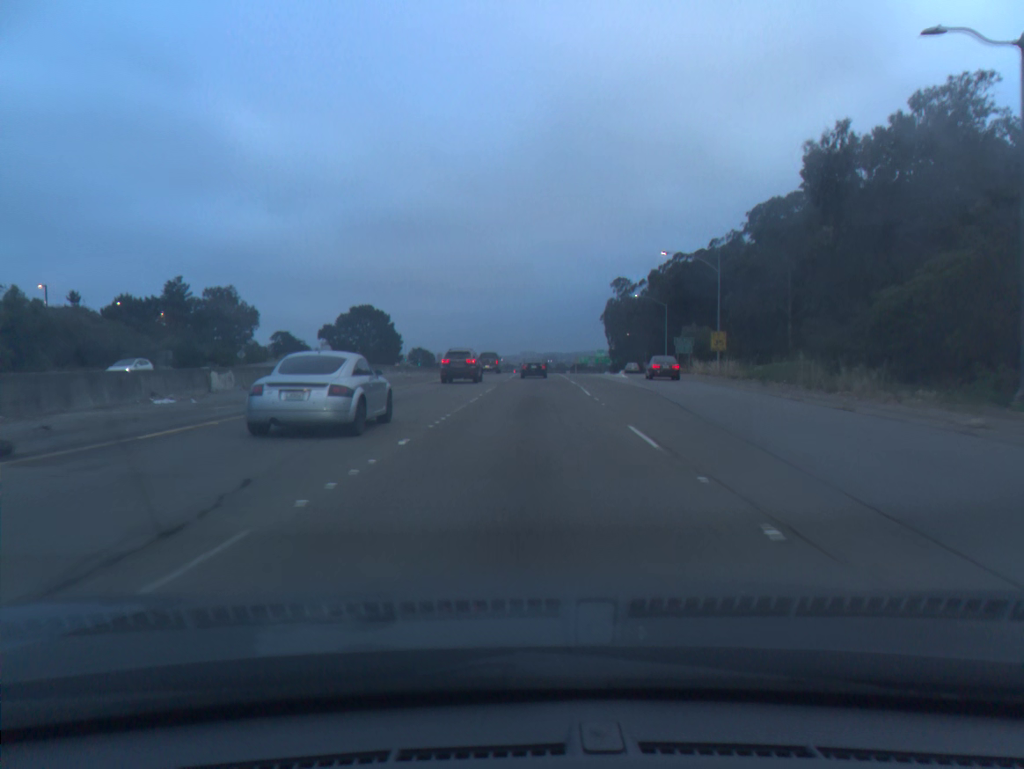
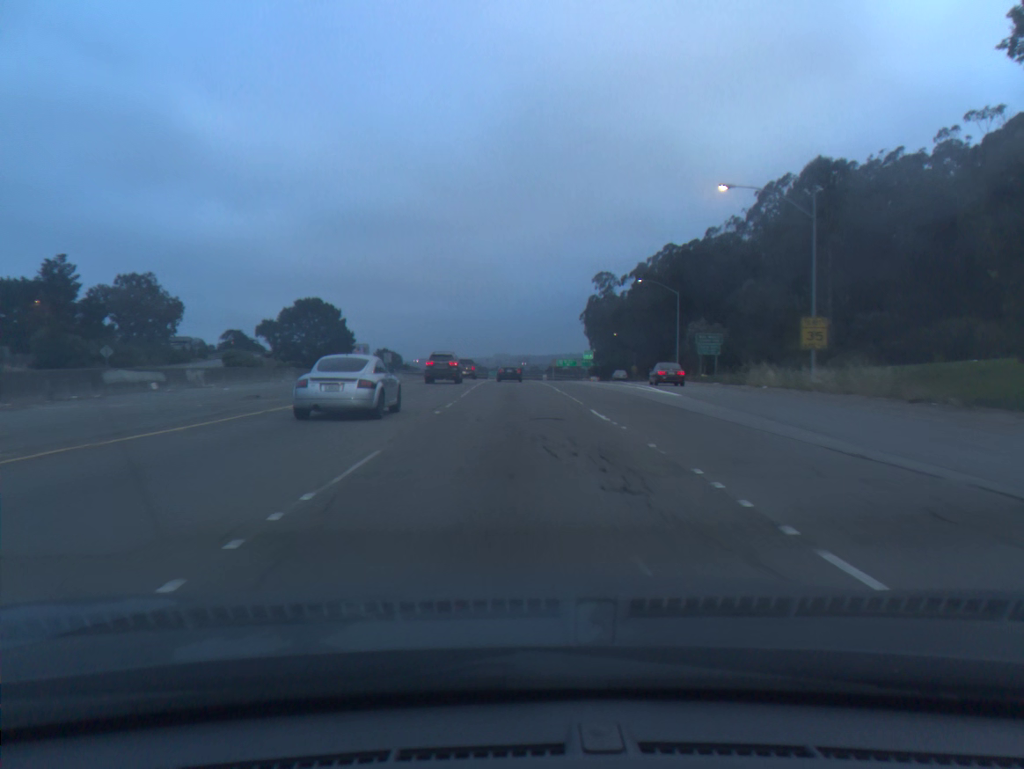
(+0.5, +25.0) m; +2°
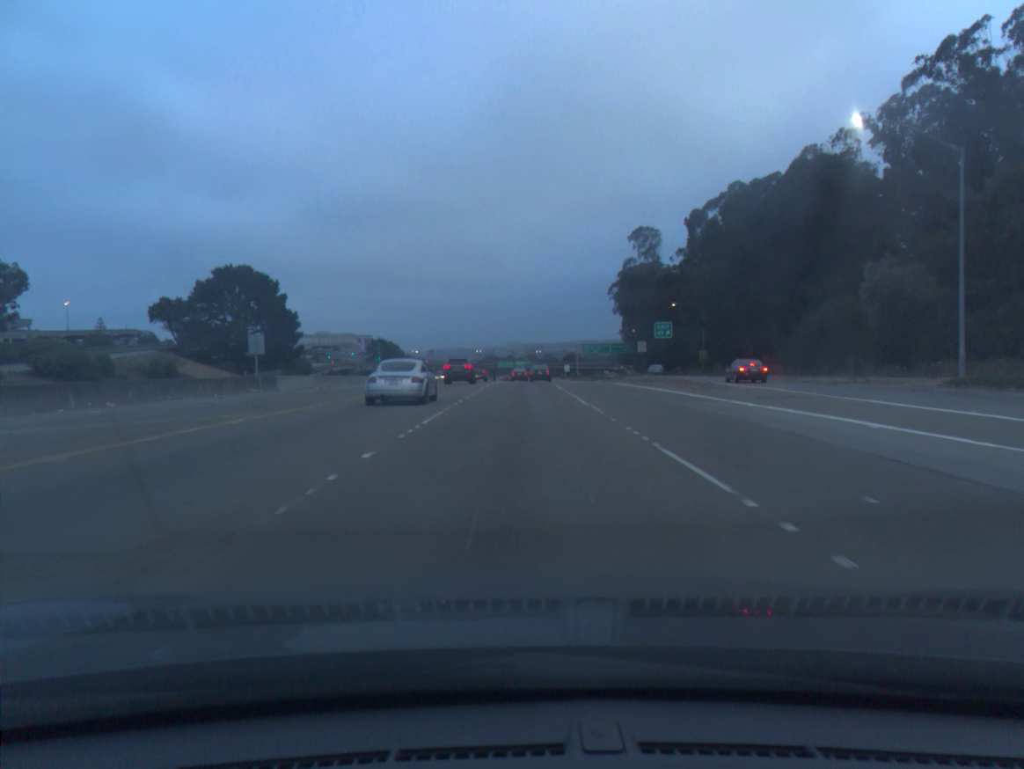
(-0.2, +52.0) m; -1°
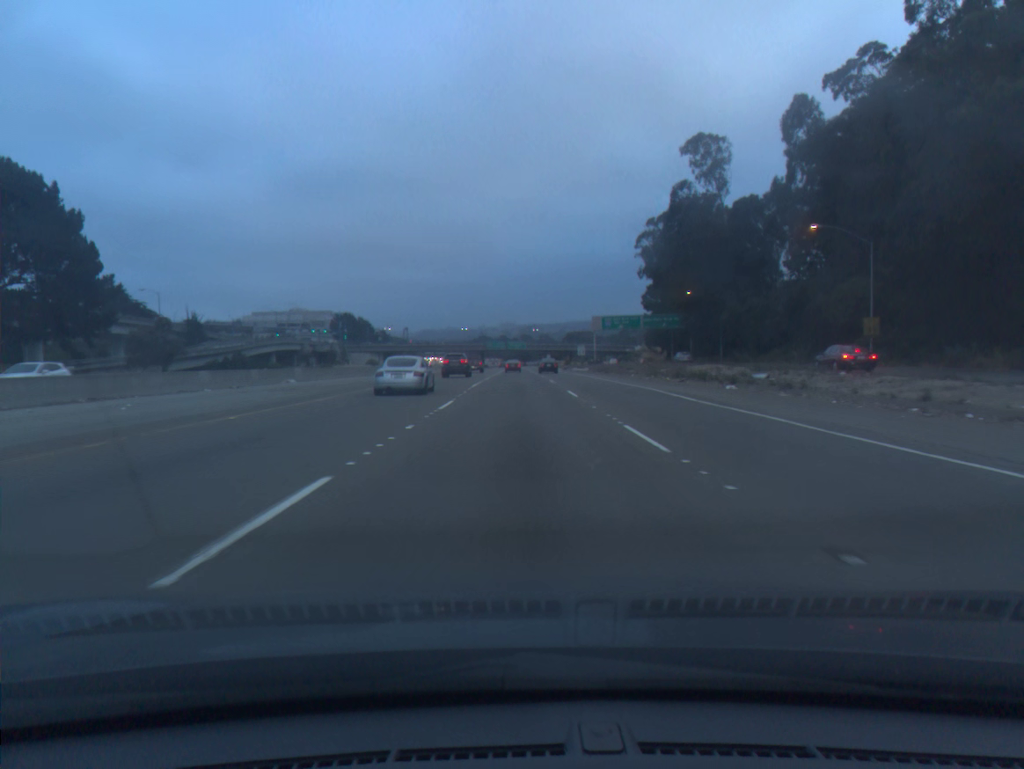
(+0.1, +55.2) m; 0°
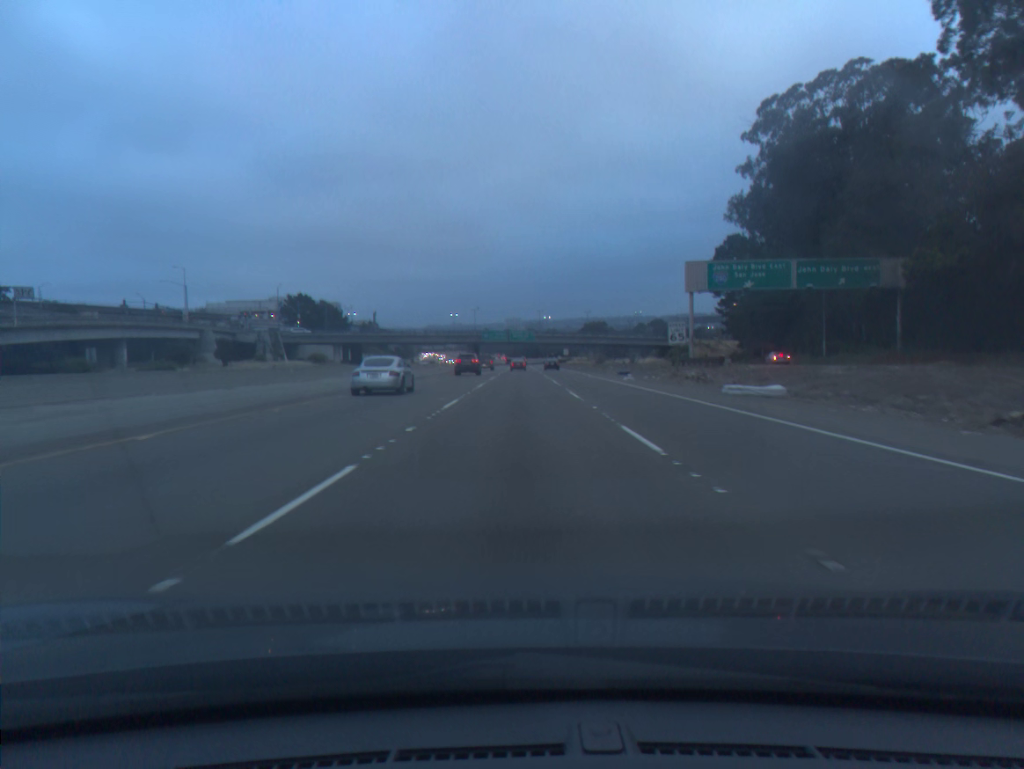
(-0.1, +73.5) m; 0°
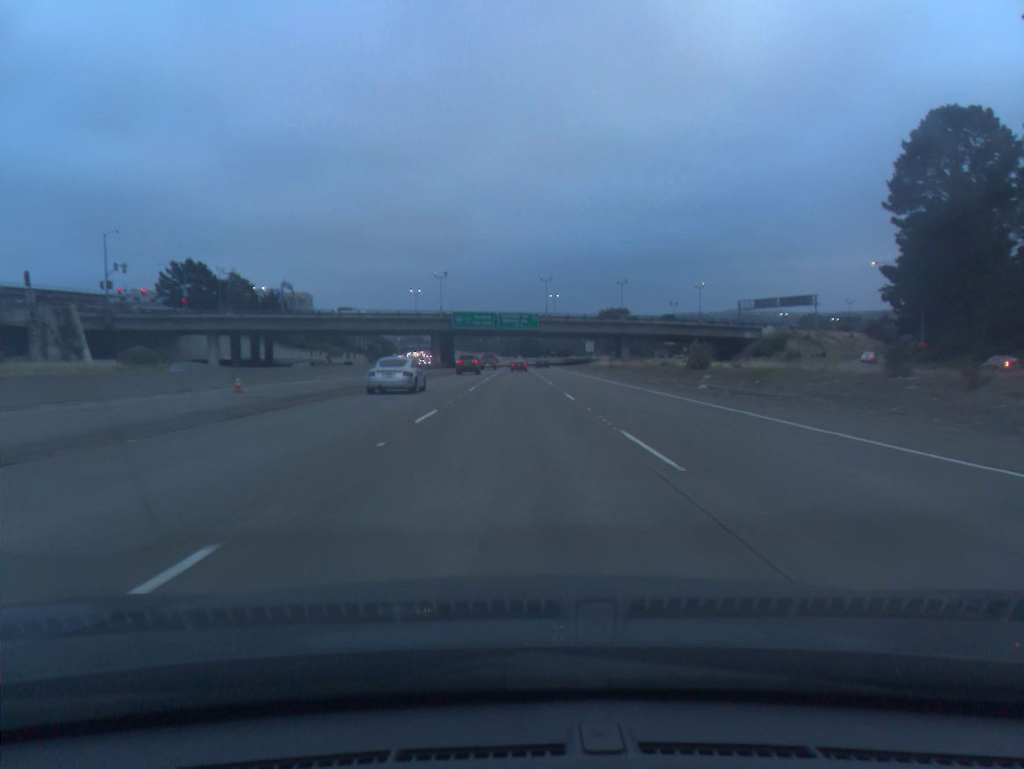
(+0.3, +77.4) m; 0°
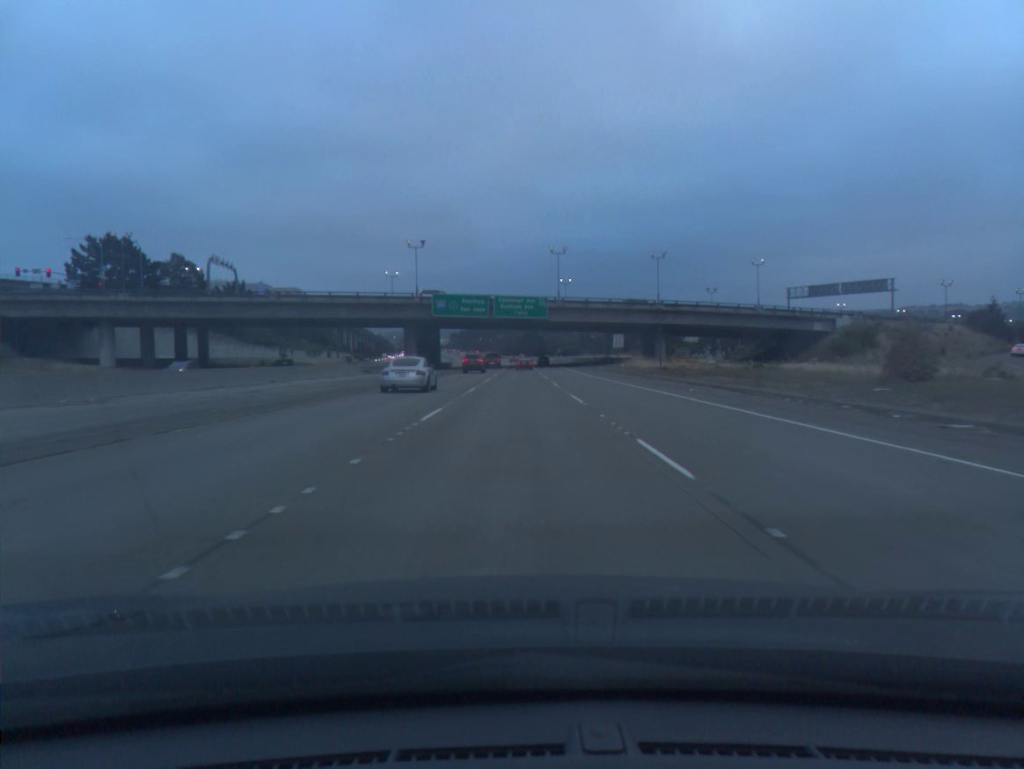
(-0.1, +31.7) m; 0°
